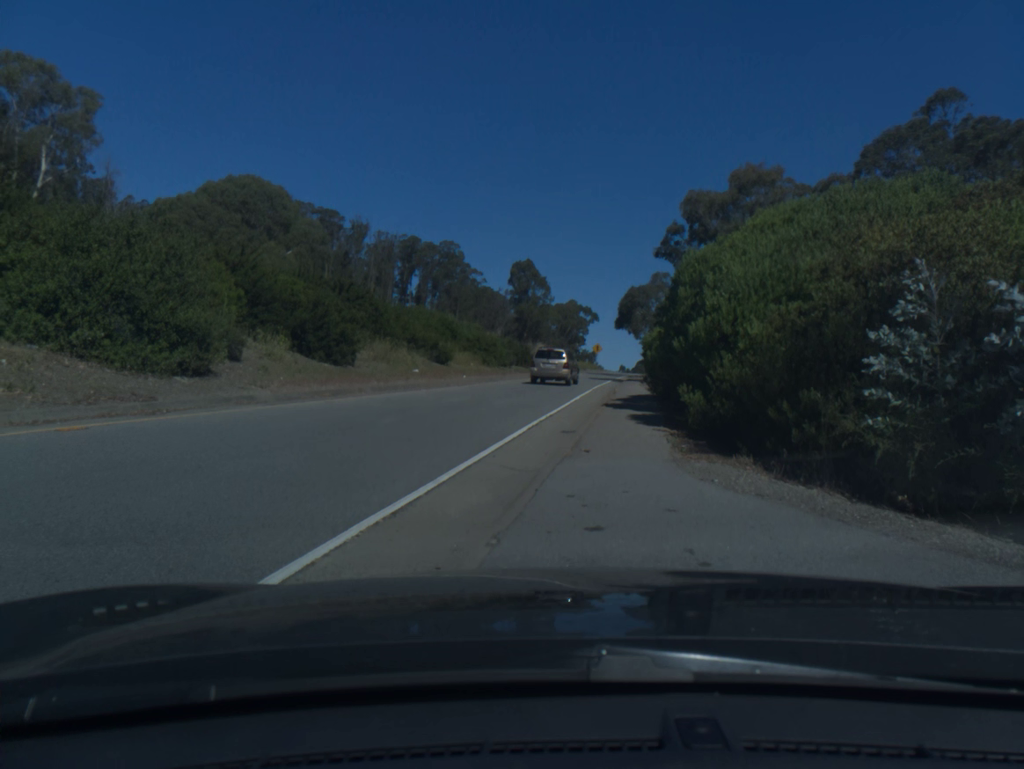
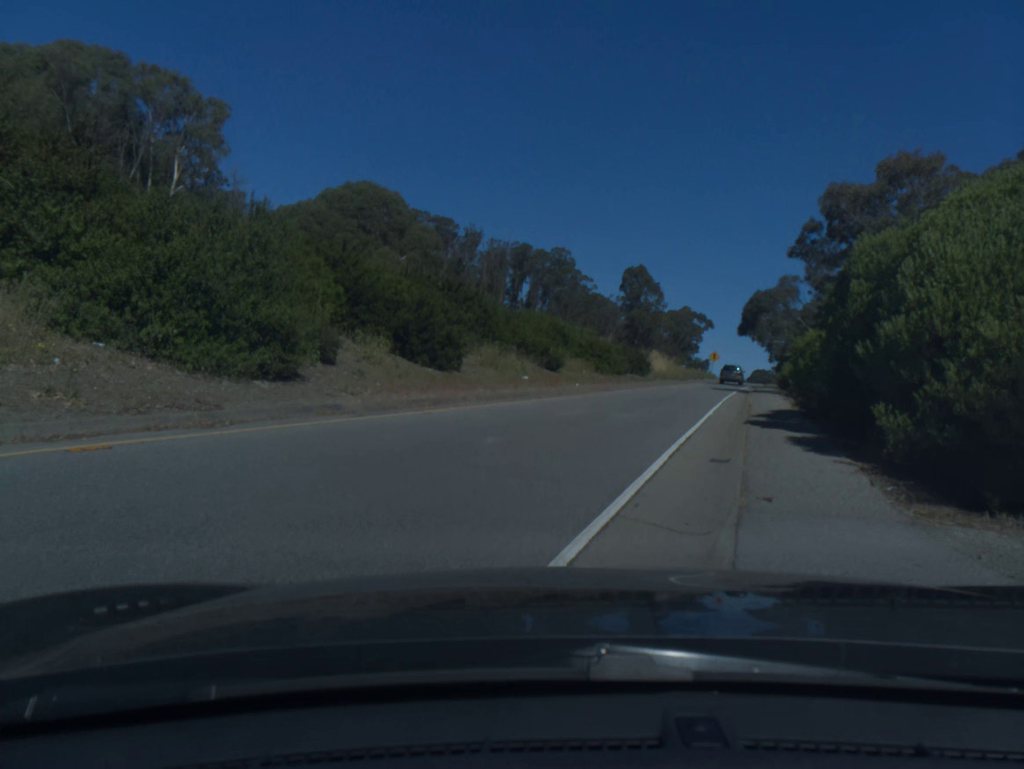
(0.0, +2.8) m; -1°
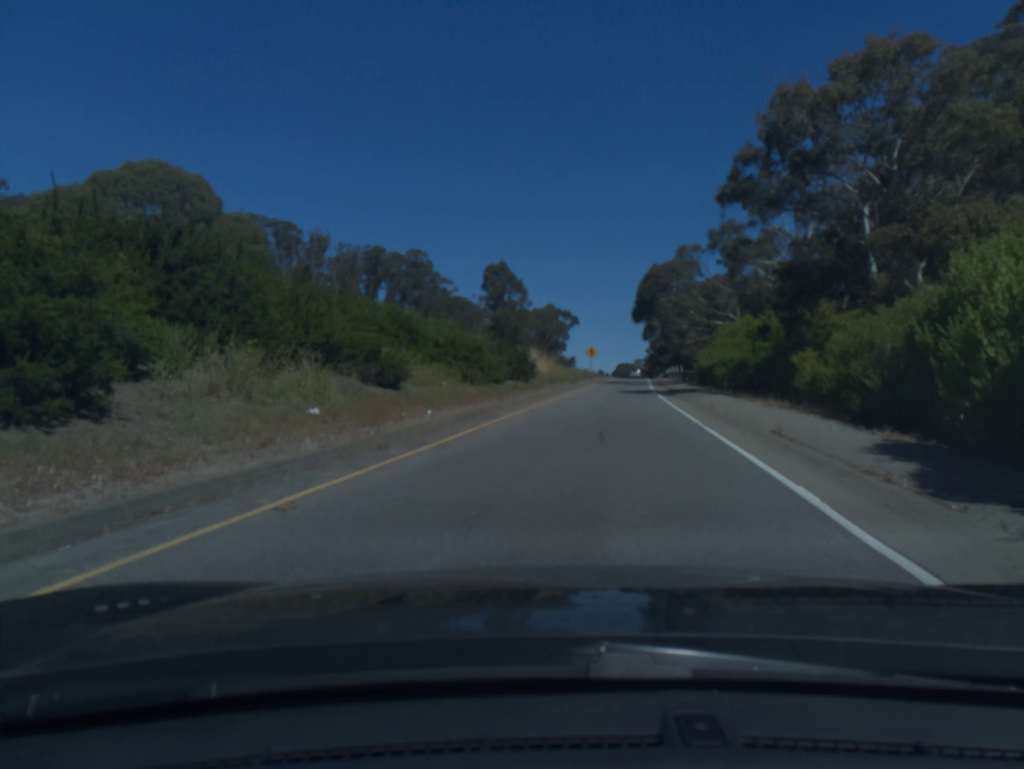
(+1.3, +14.3) m; +13°
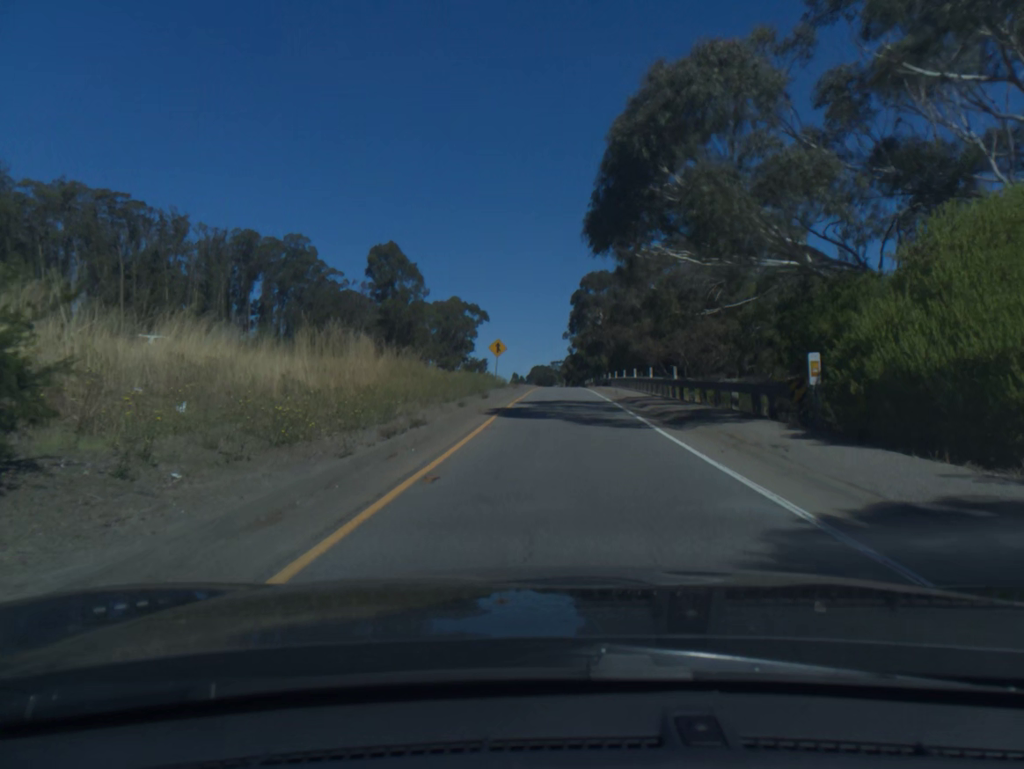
(+2.1, +33.7) m; +5°
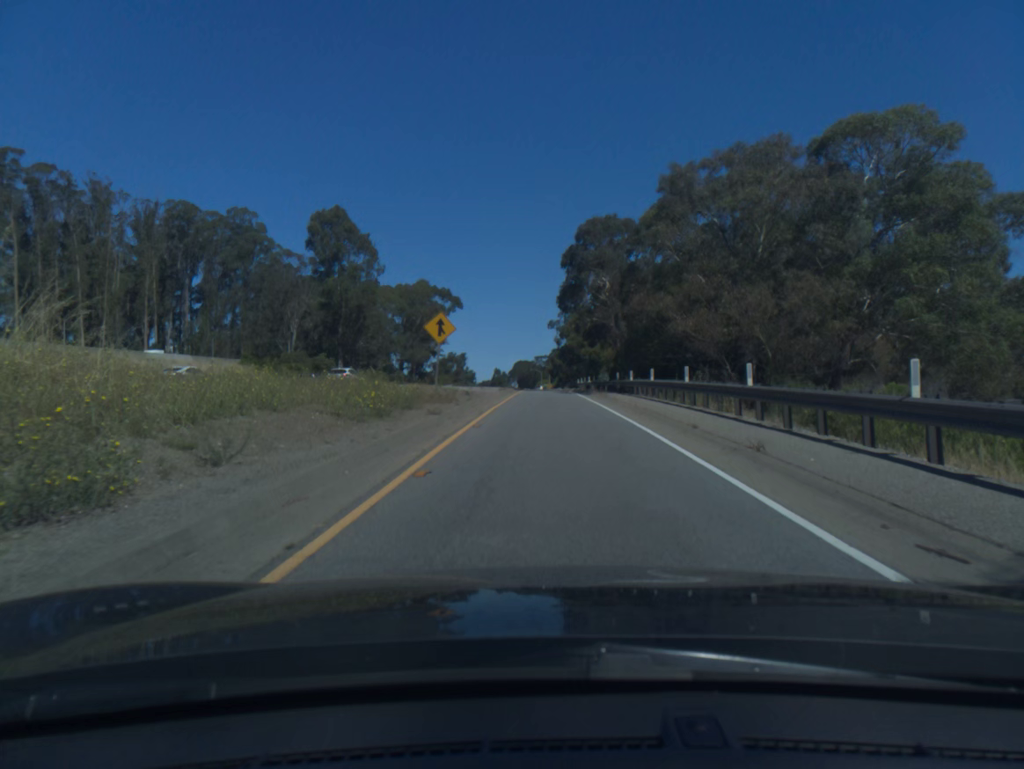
(+0.4, +28.4) m; +1°
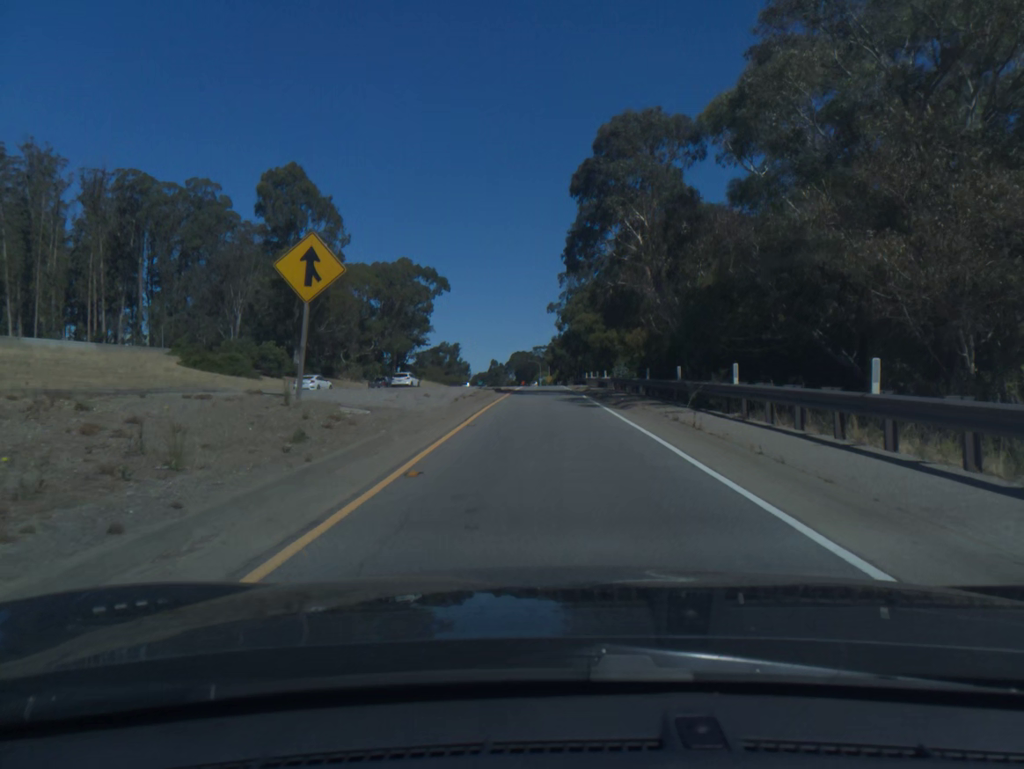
(0.0, +21.9) m; 0°
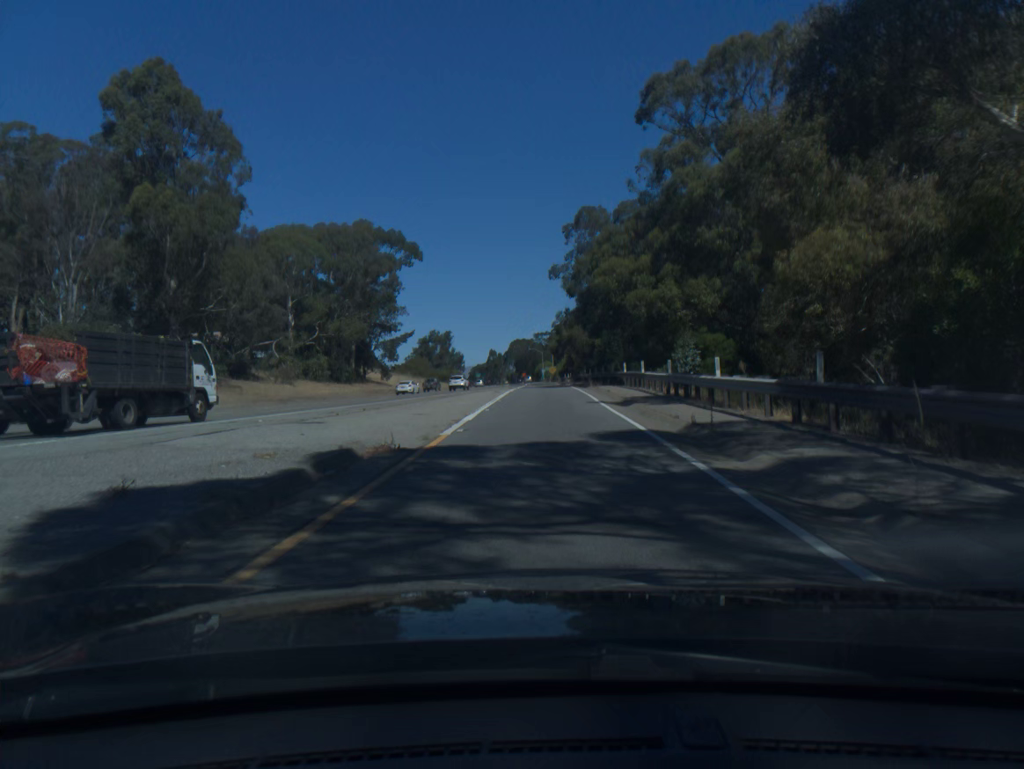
(0.0, +35.9) m; 0°
